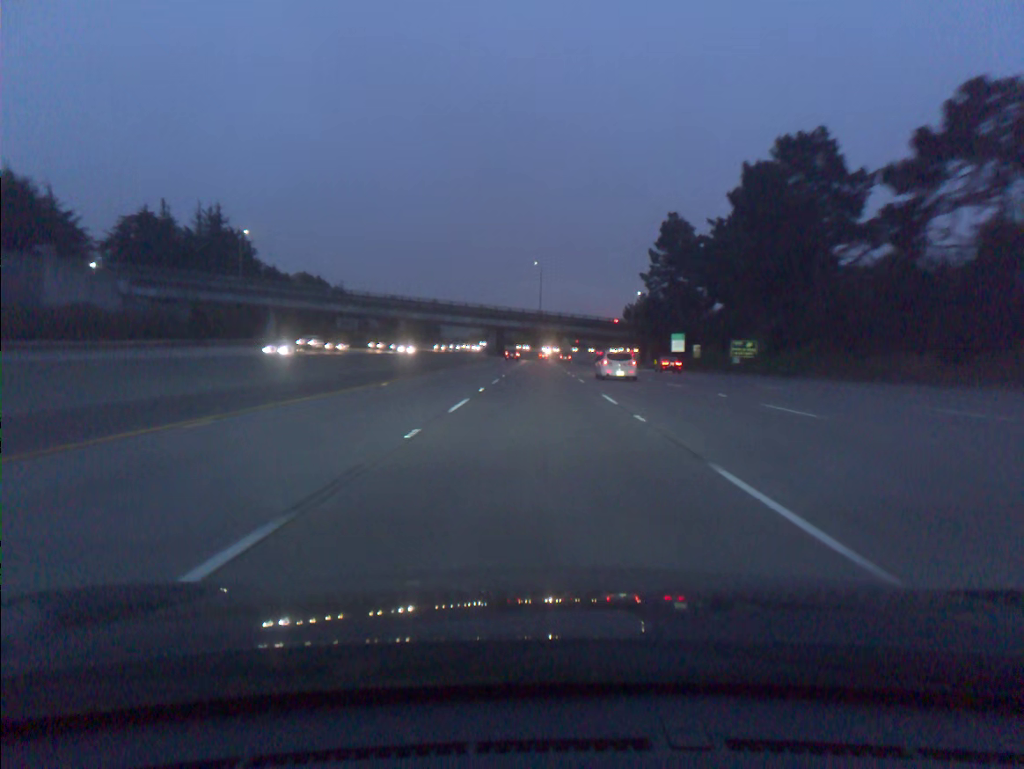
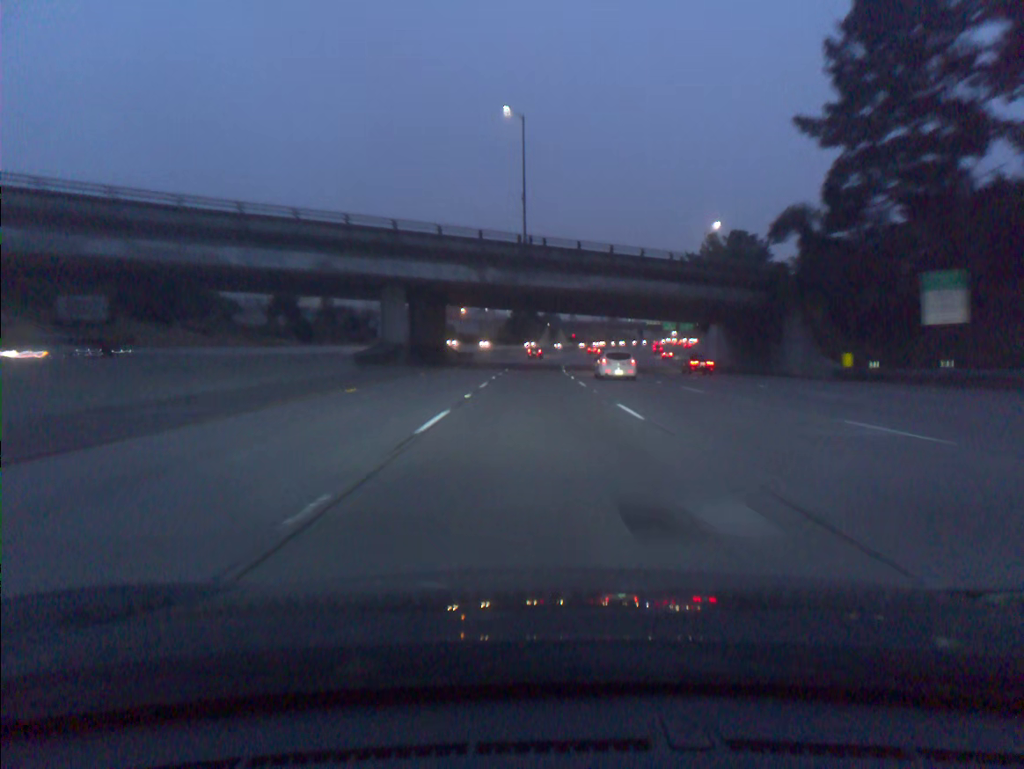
(+0.3, +92.1) m; +1°
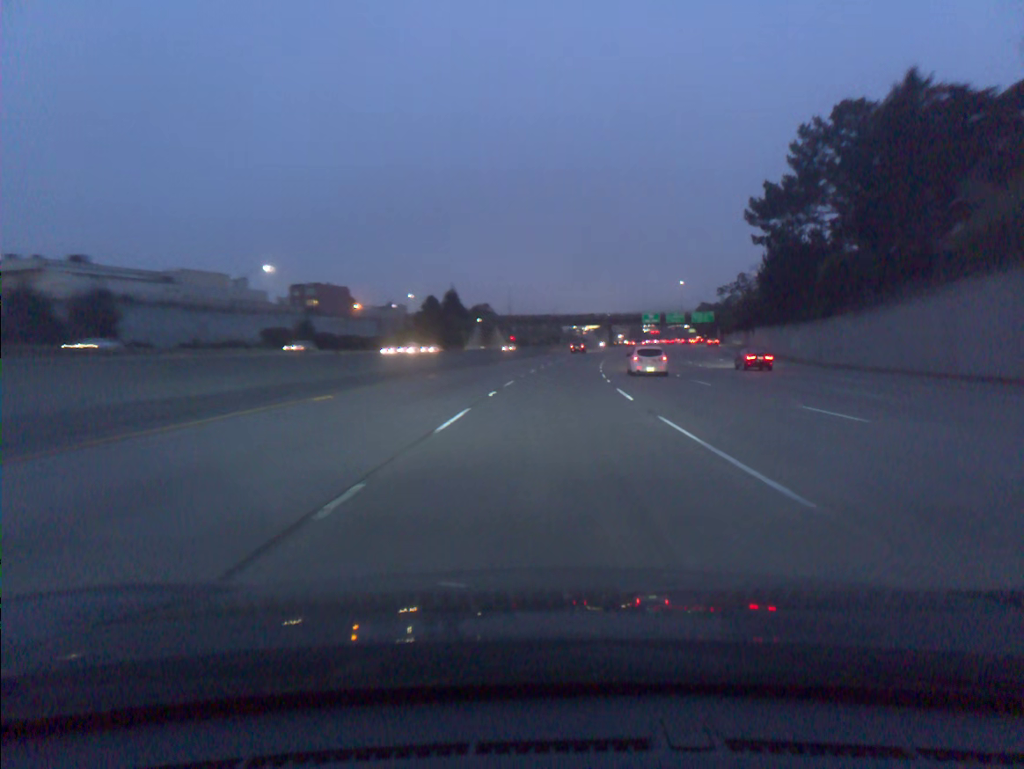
(+1.8, +91.5) m; +5°
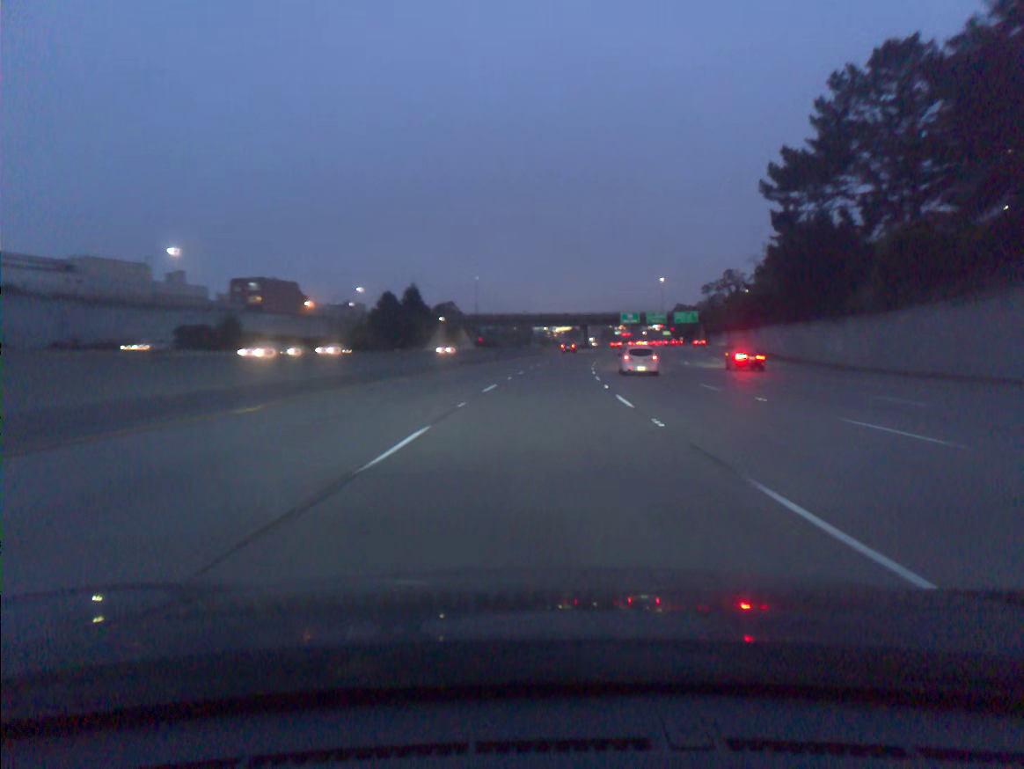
(+0.3, +18.3) m; +2°
